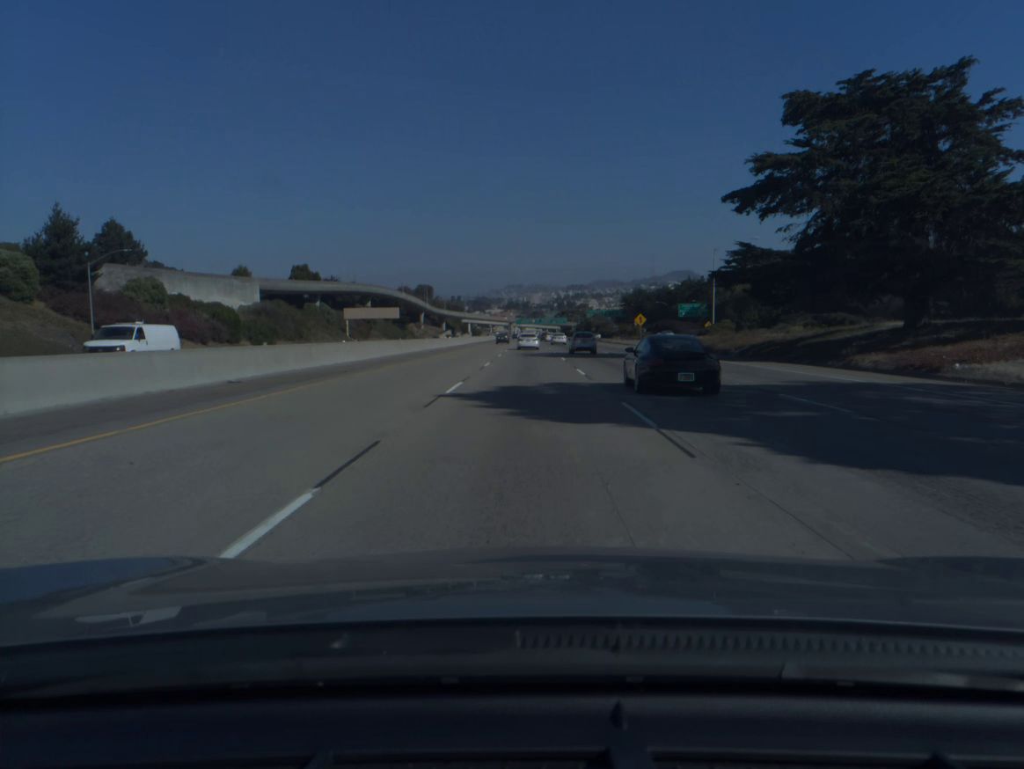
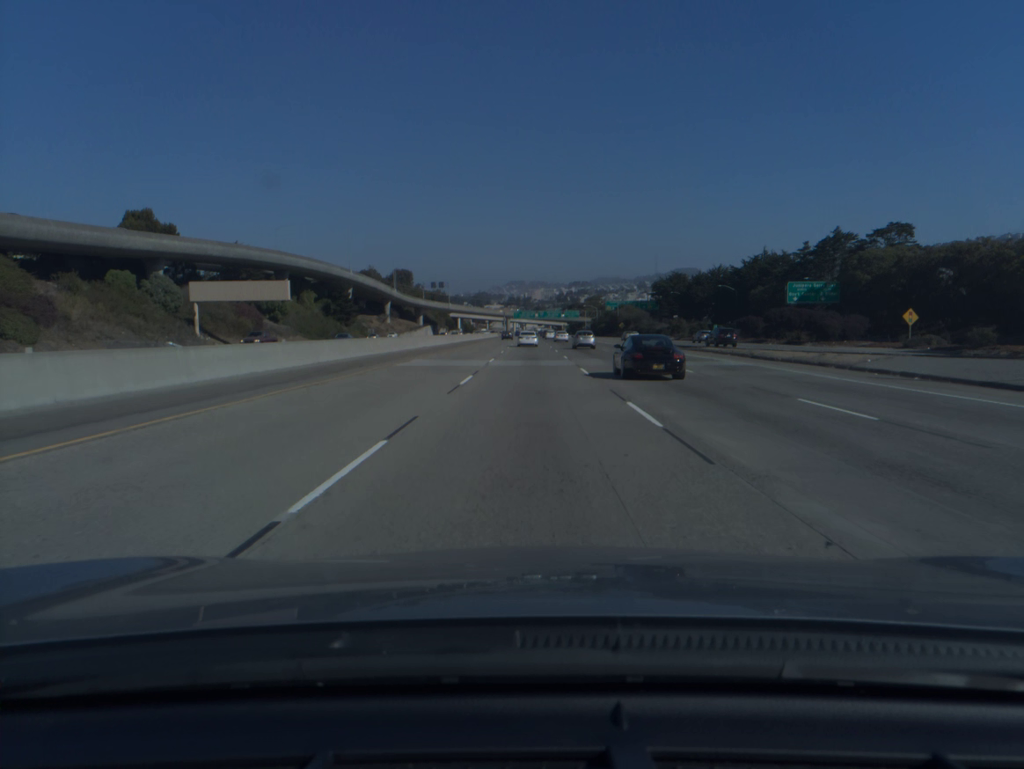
(-0.3, +85.1) m; 0°
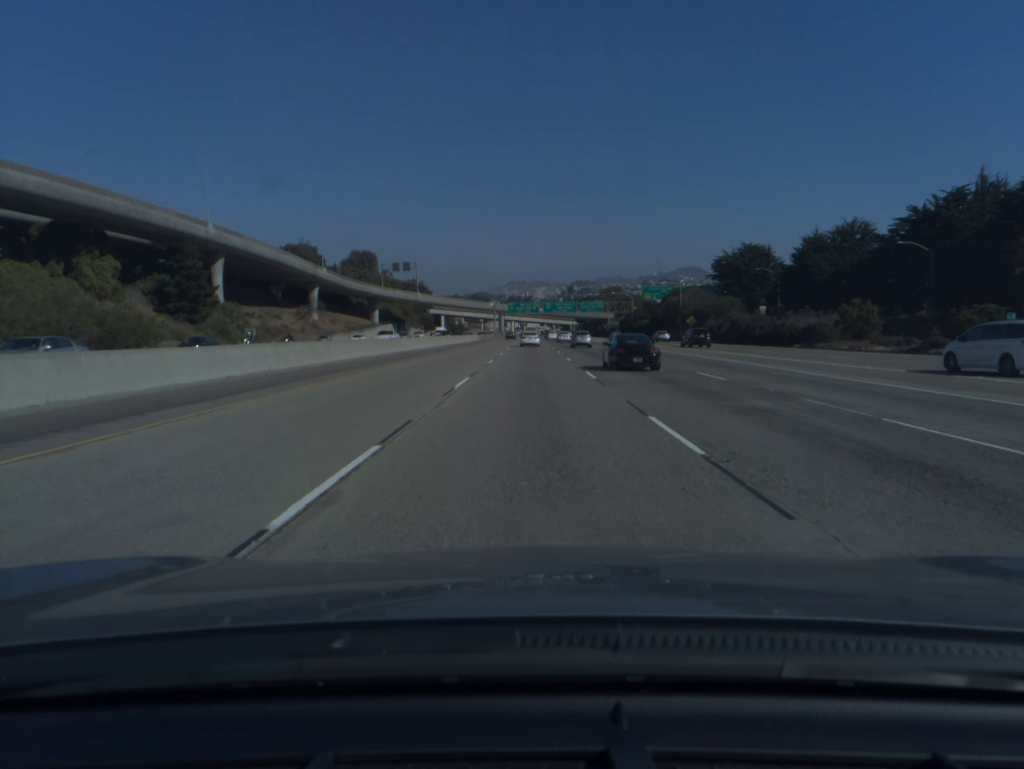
(-0.1, +88.1) m; 0°
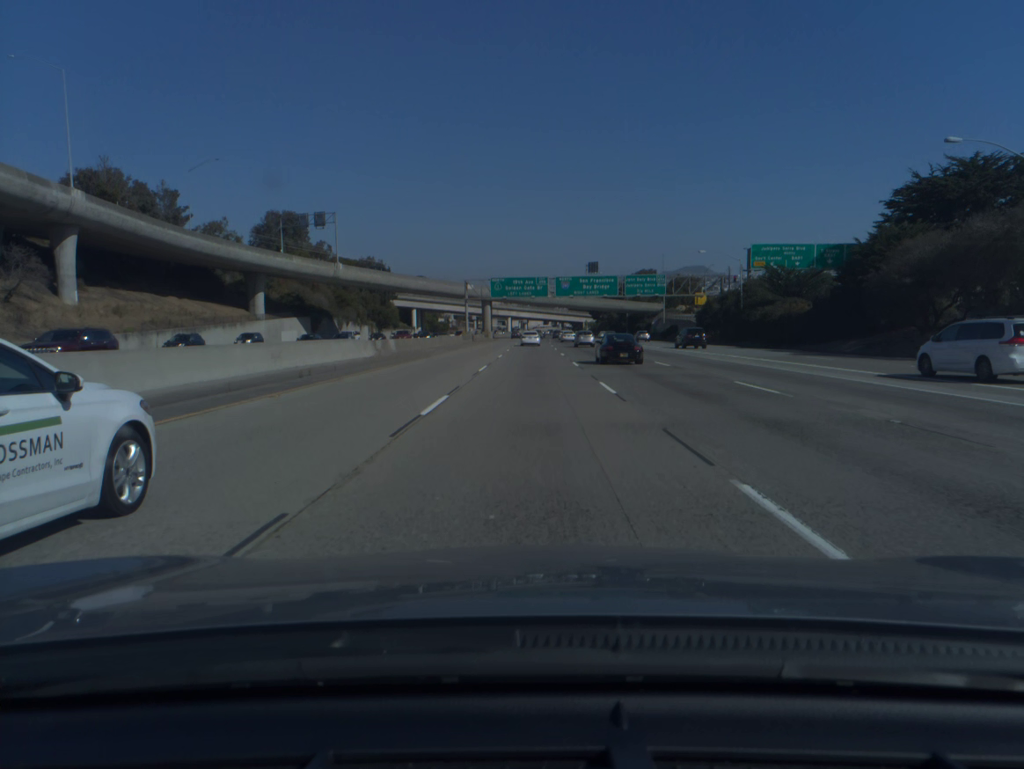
(+0.1, +90.8) m; 0°
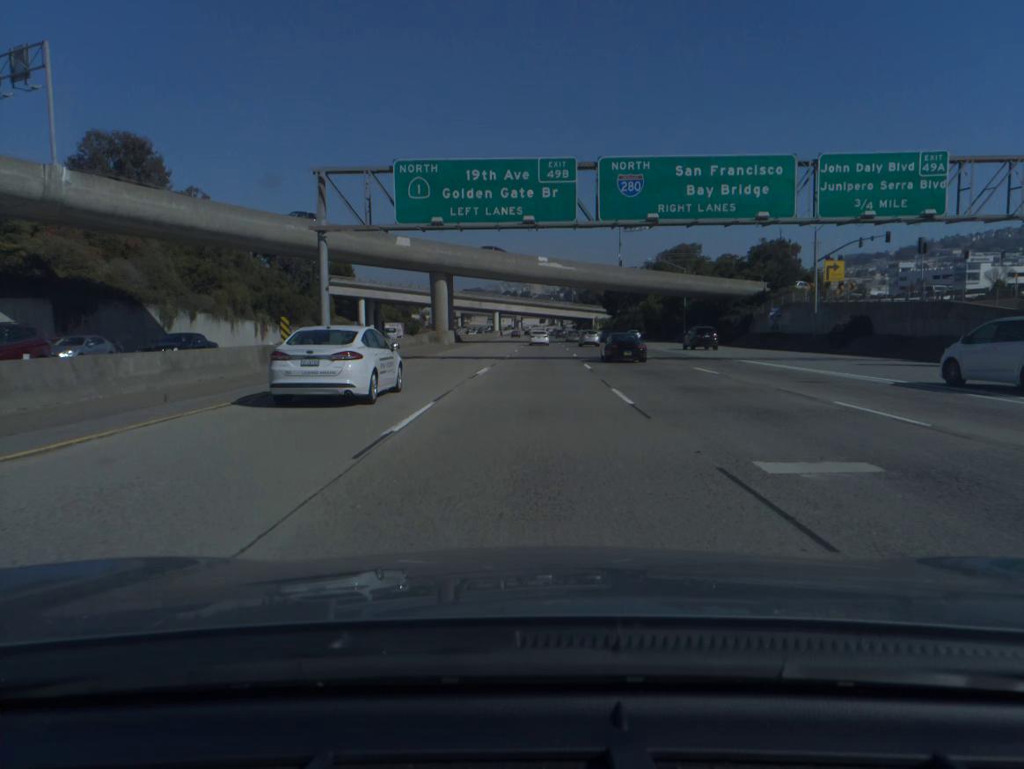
(+0.2, +73.9) m; 0°
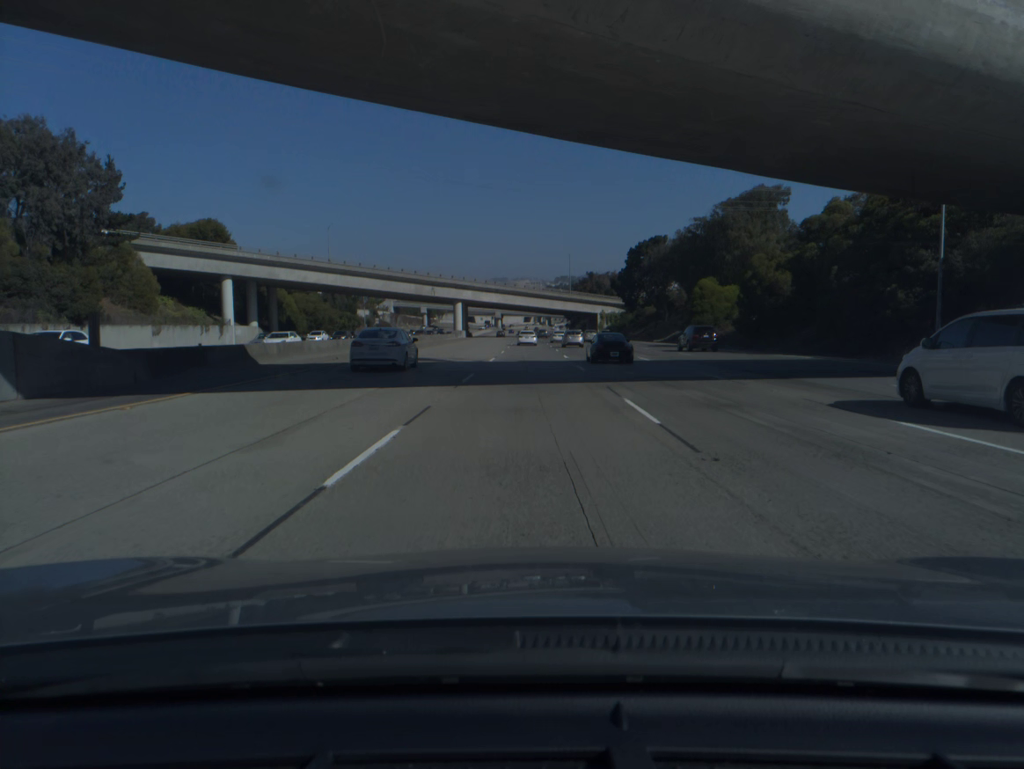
(+1.0, +74.7) m; +1°
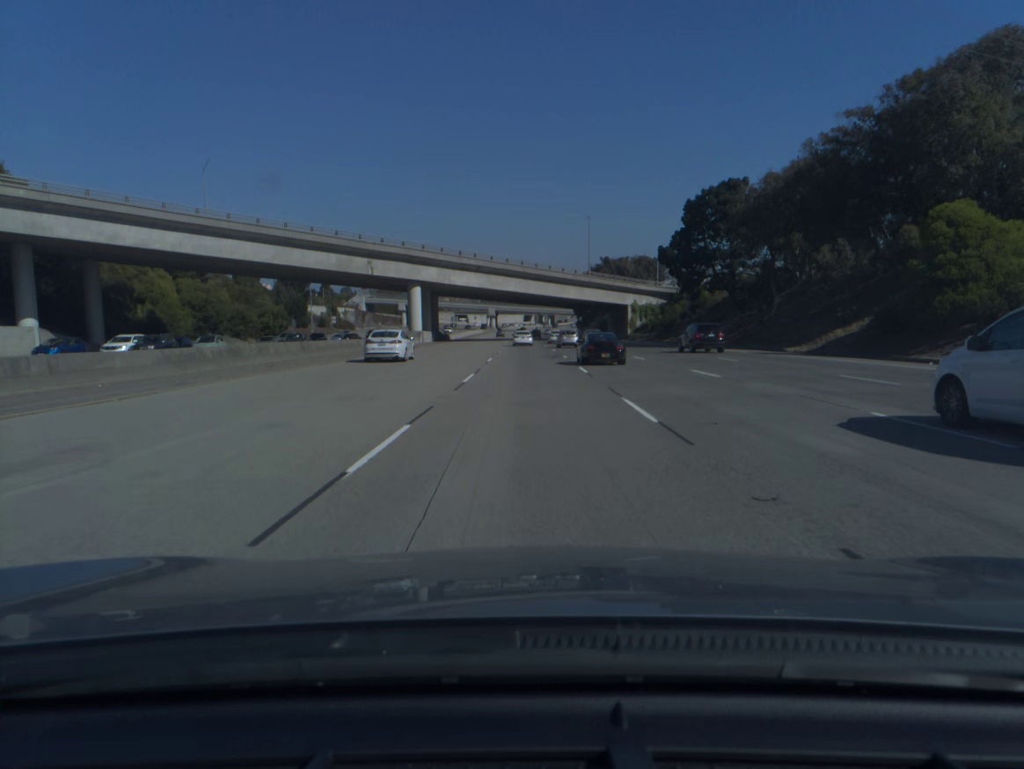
(0.0, +56.4) m; 0°
